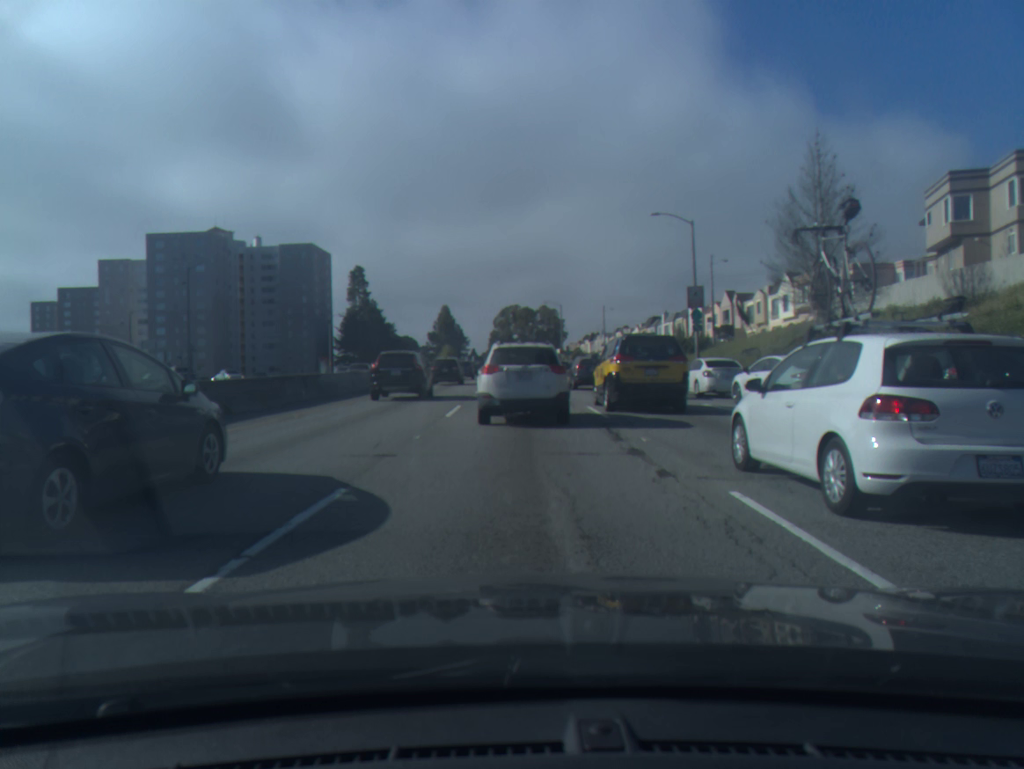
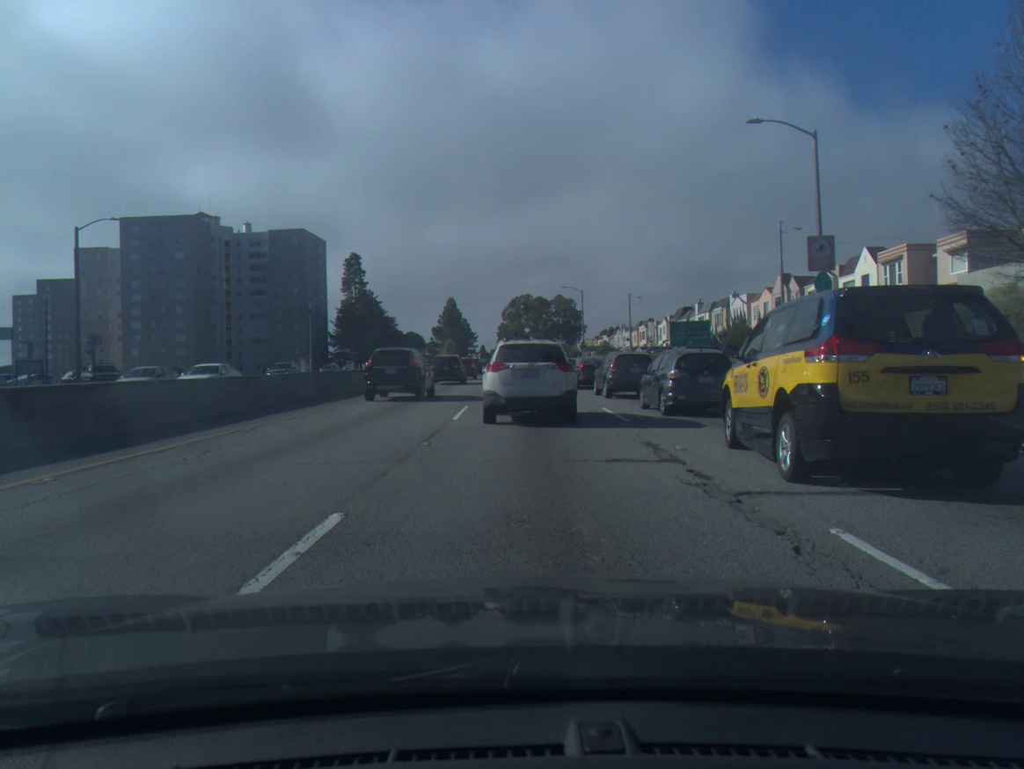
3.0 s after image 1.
(-0.1, +15.9) m; 0°
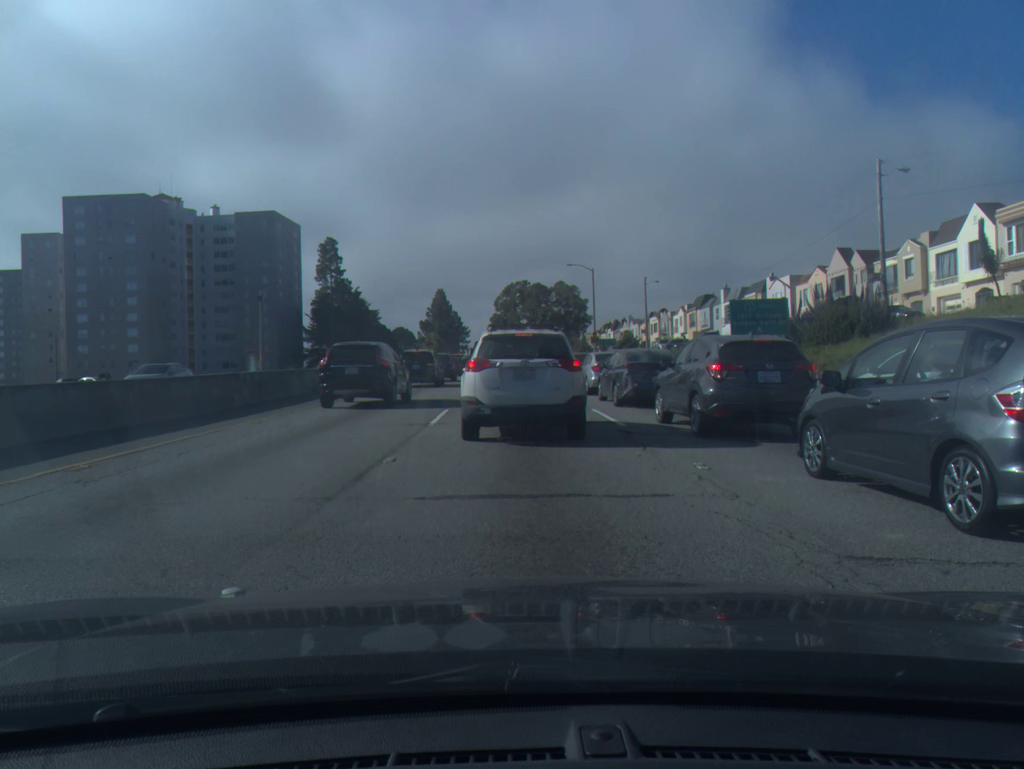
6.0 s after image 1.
(+0.1, +16.9) m; 0°
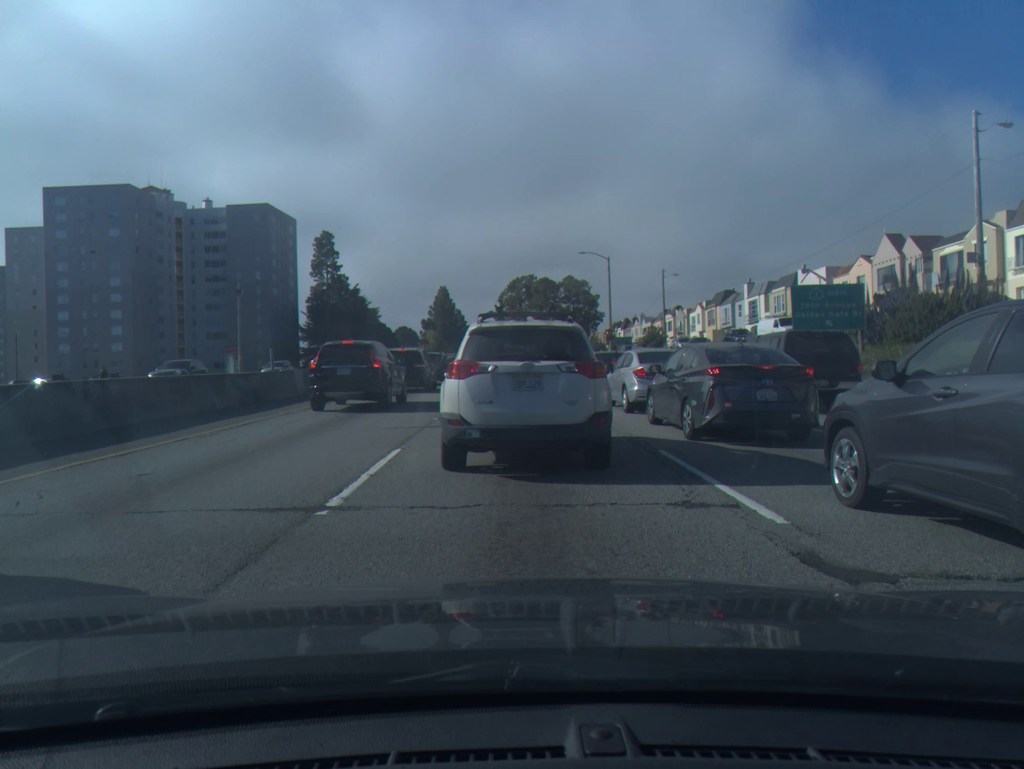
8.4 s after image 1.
(0.0, +8.3) m; -1°
